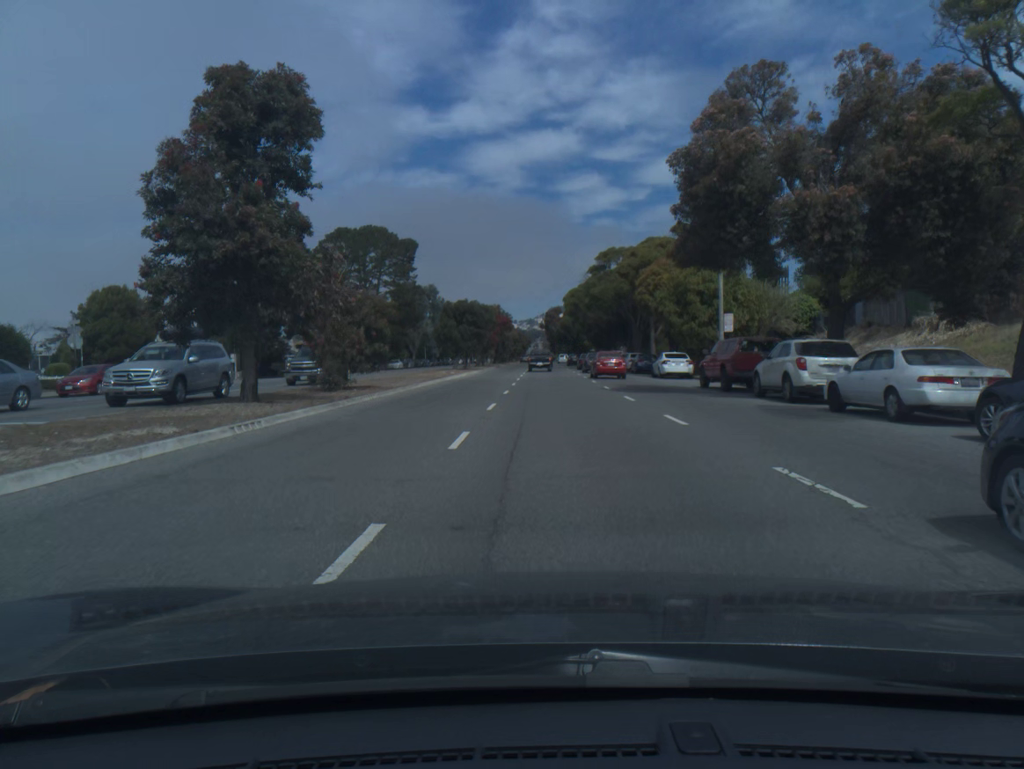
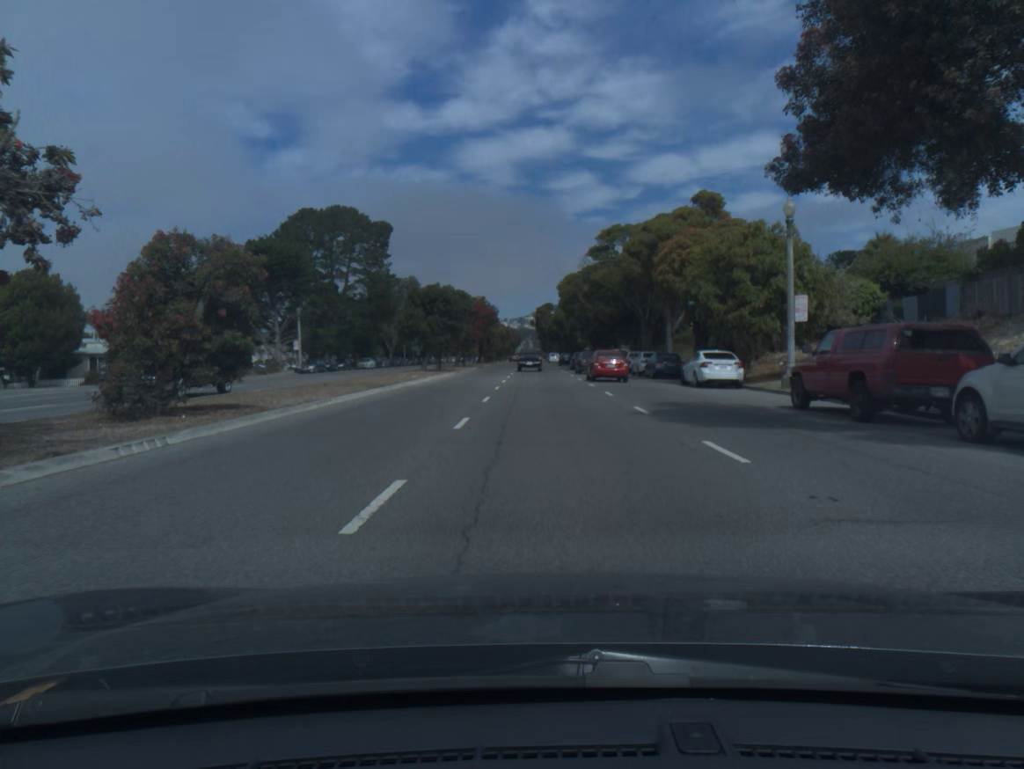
(0.0, +12.1) m; +1°
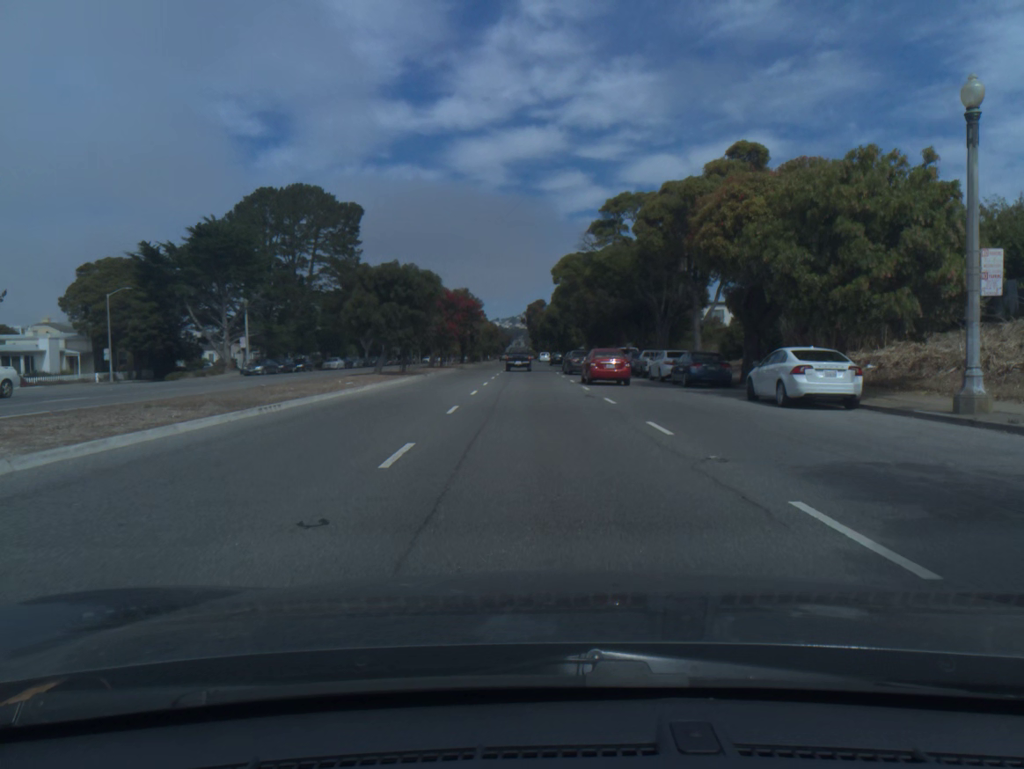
(+0.1, +12.1) m; +1°
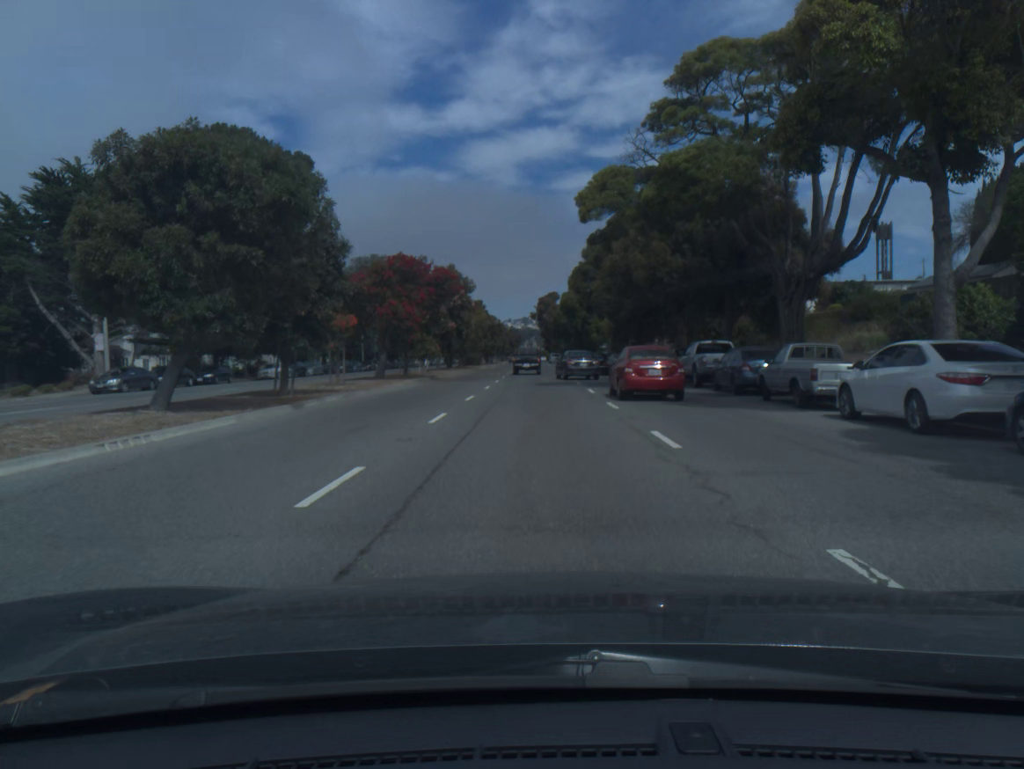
(-0.1, +23.8) m; -1°
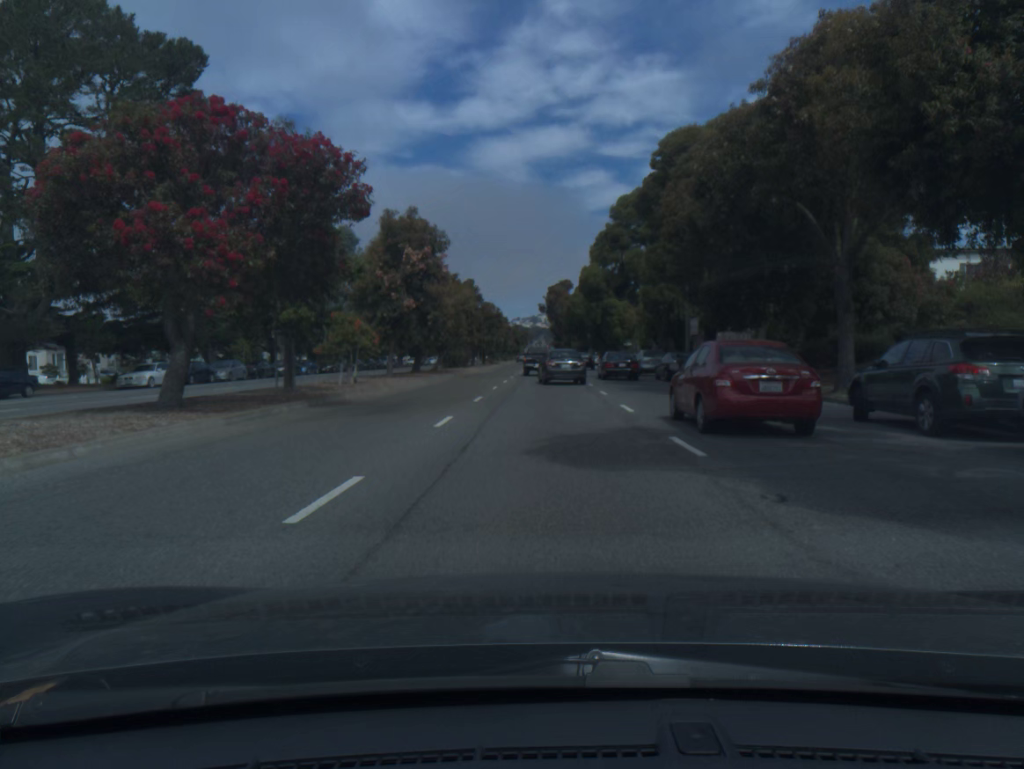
(-0.2, +23.1) m; -1°
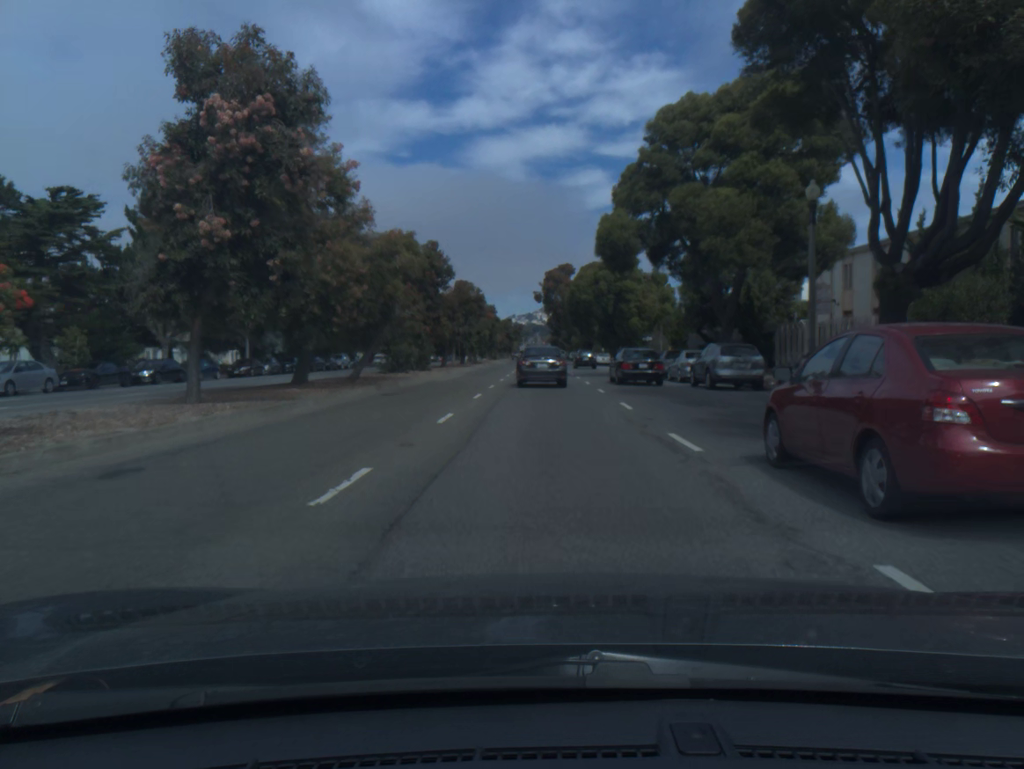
(+0.1, +21.8) m; 0°
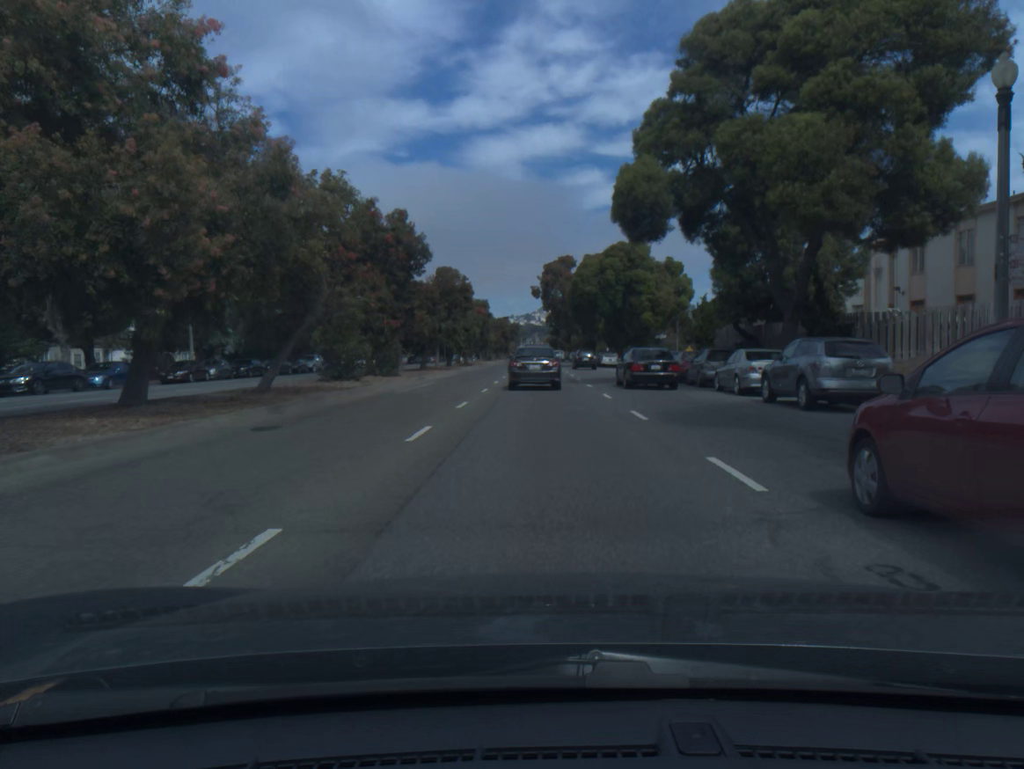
(0.0, +10.3) m; 0°
